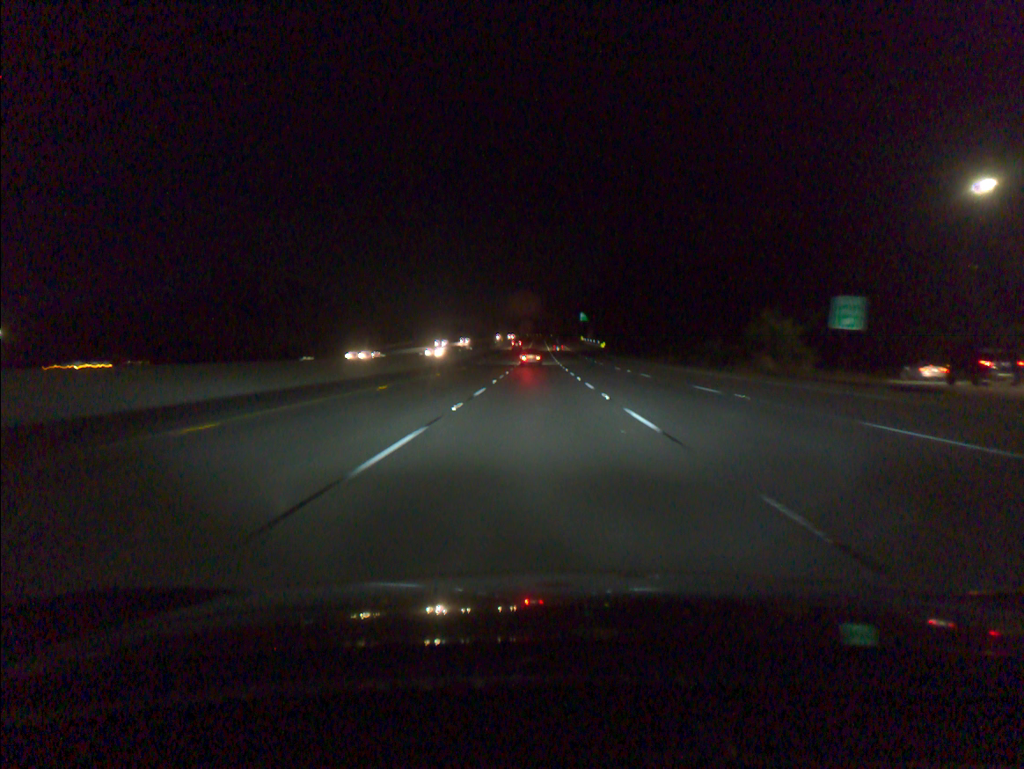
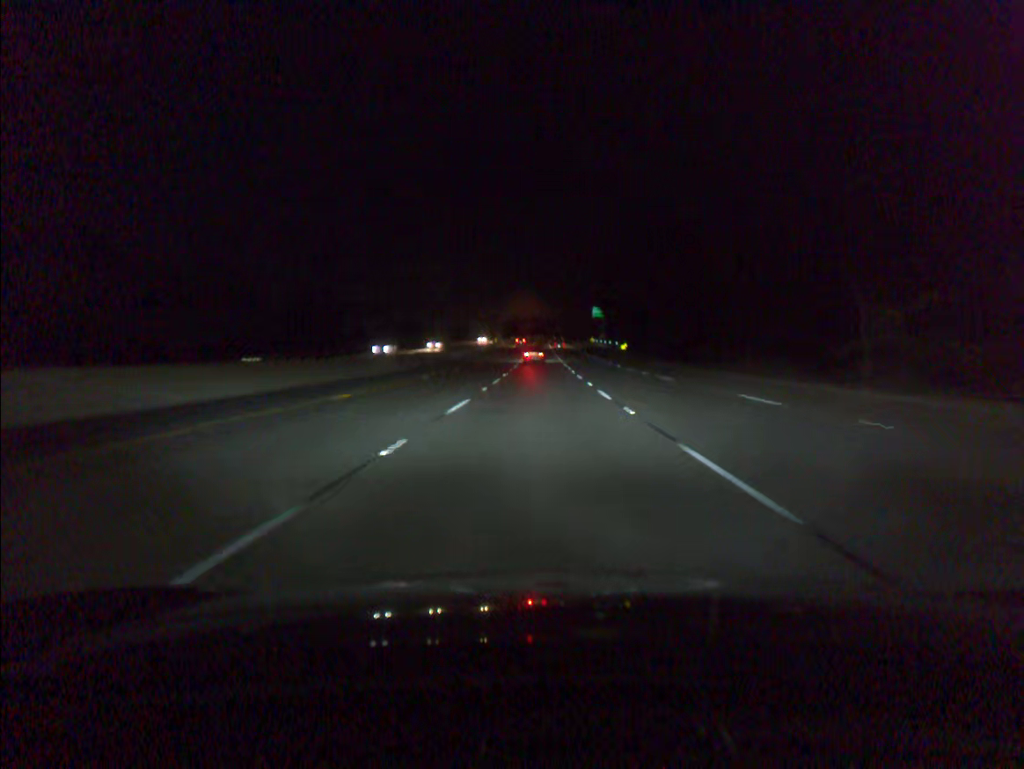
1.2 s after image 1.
(-0.1, +35.0) m; 0°
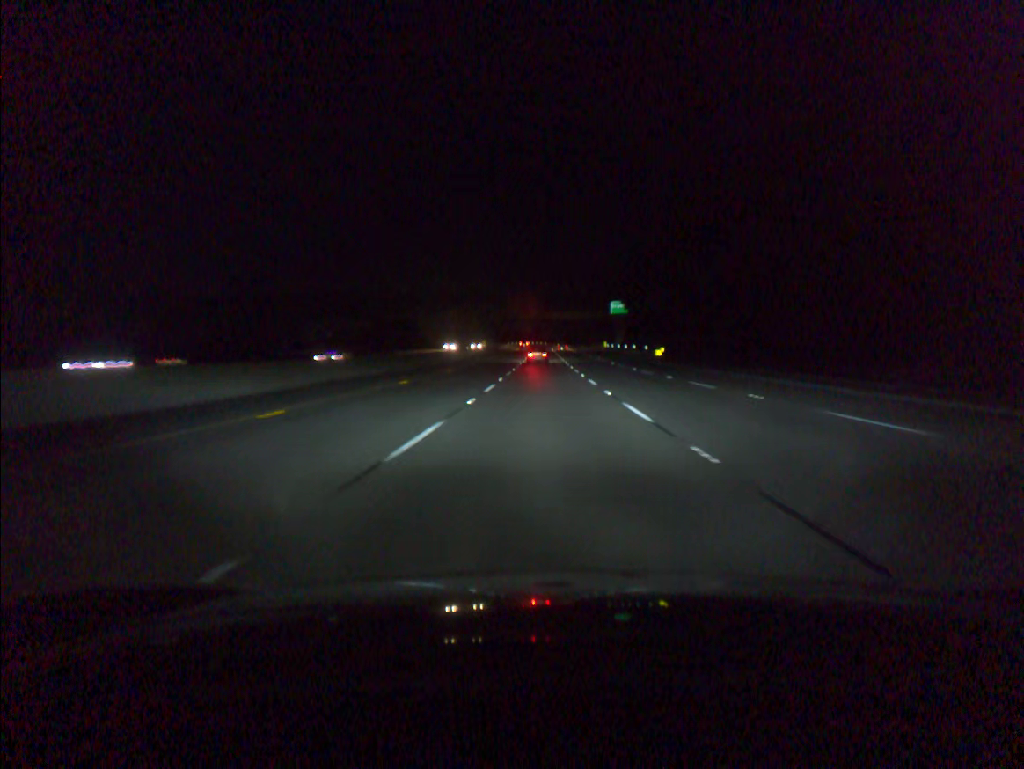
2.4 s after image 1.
(0.0, +34.9) m; 0°
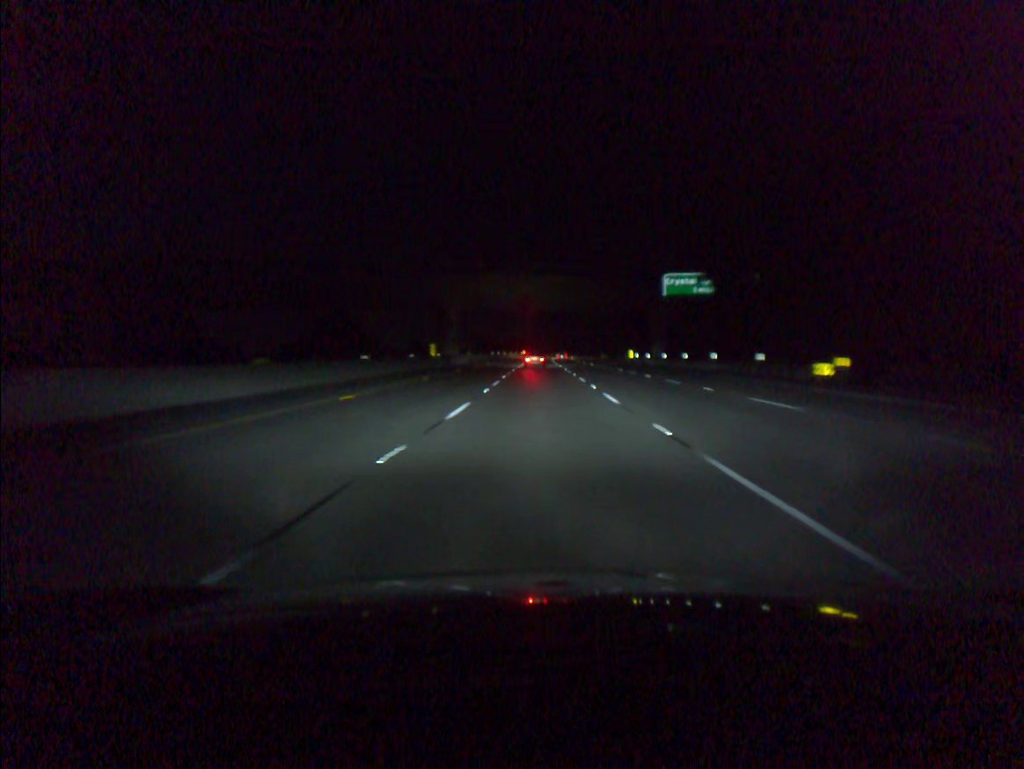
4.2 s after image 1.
(+0.1, +52.0) m; 0°
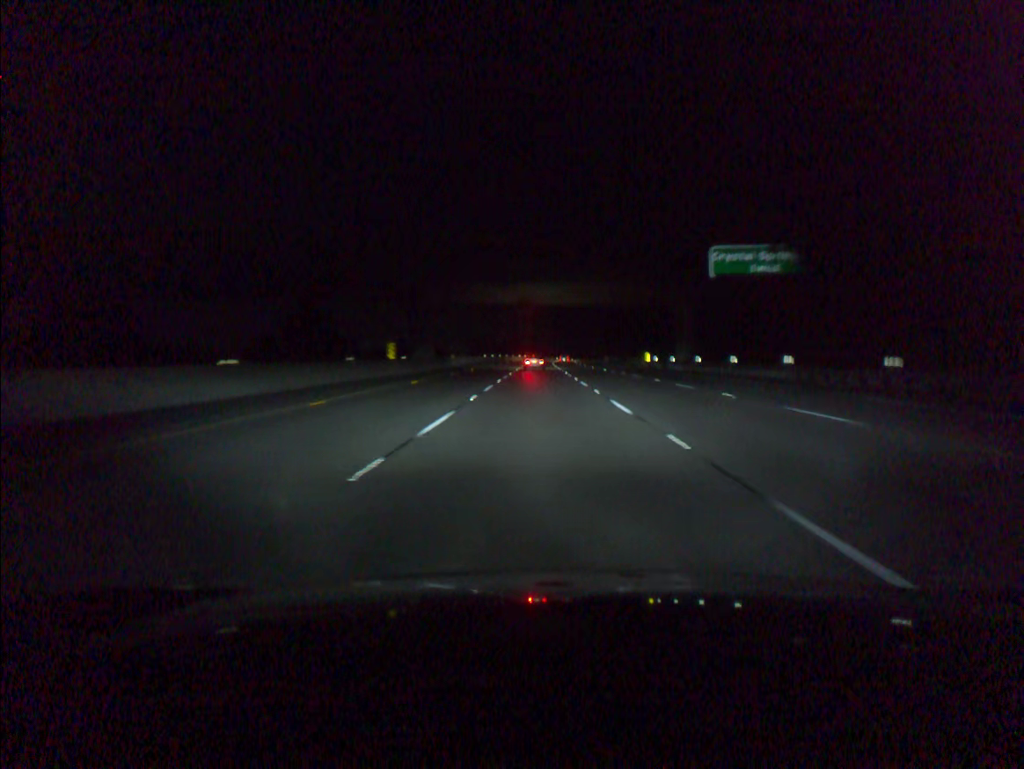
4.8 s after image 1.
(0.0, +17.2) m; 0°
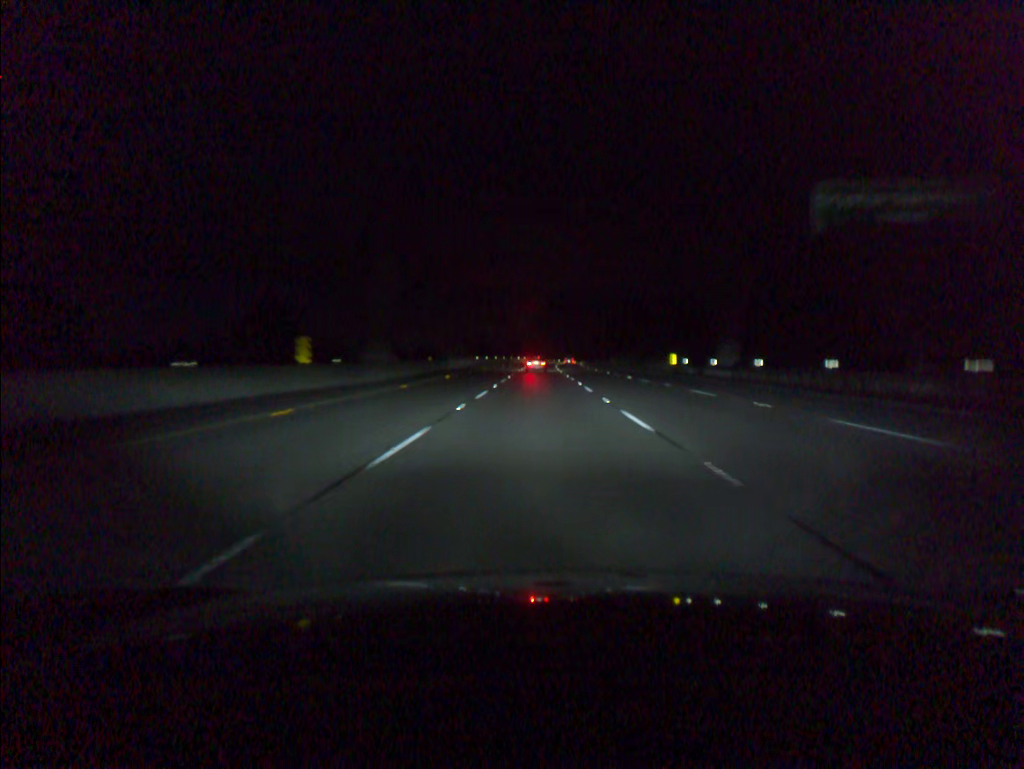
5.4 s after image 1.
(0.0, +17.2) m; 0°
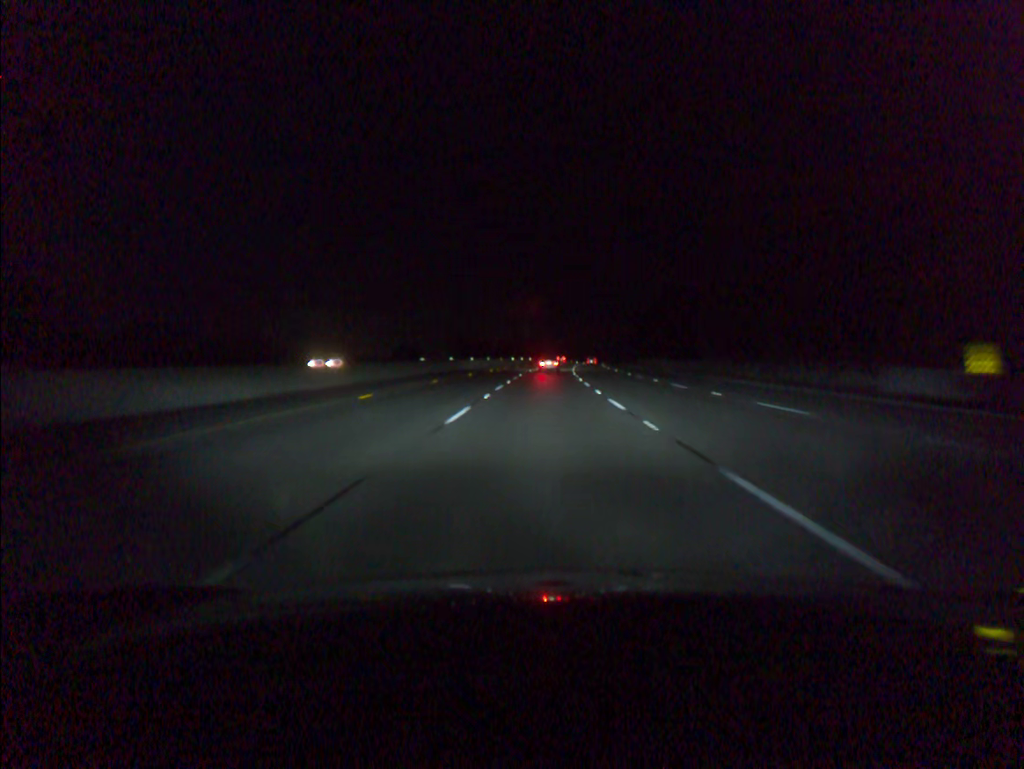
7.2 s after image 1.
(-0.1, +51.6) m; 0°
